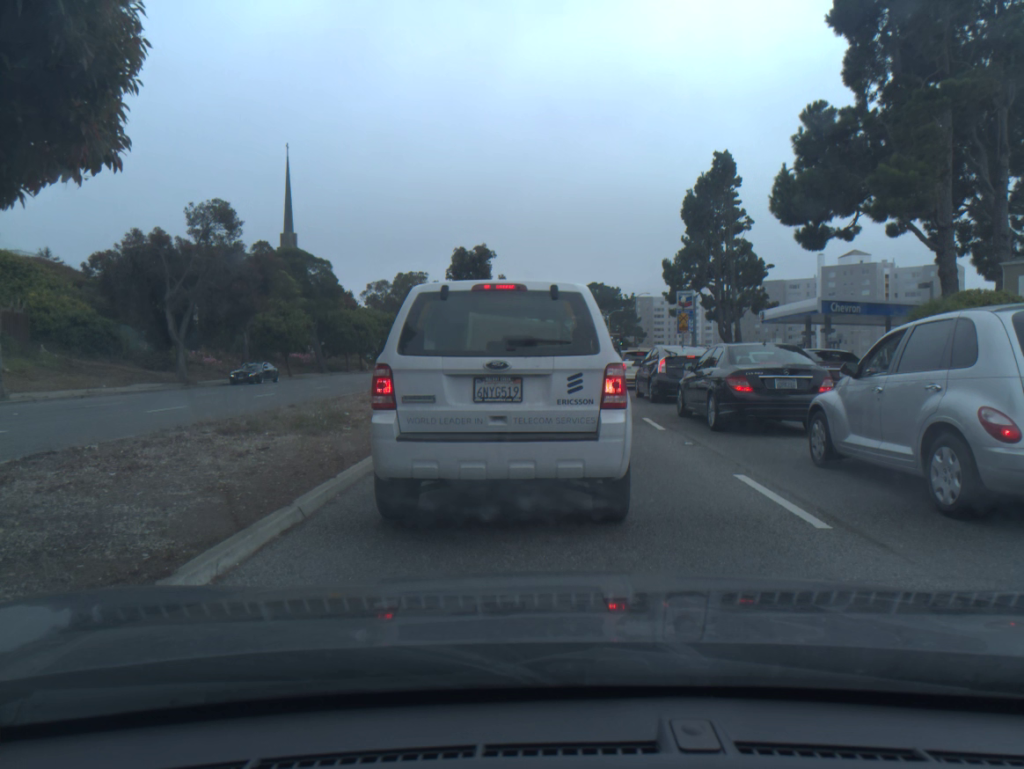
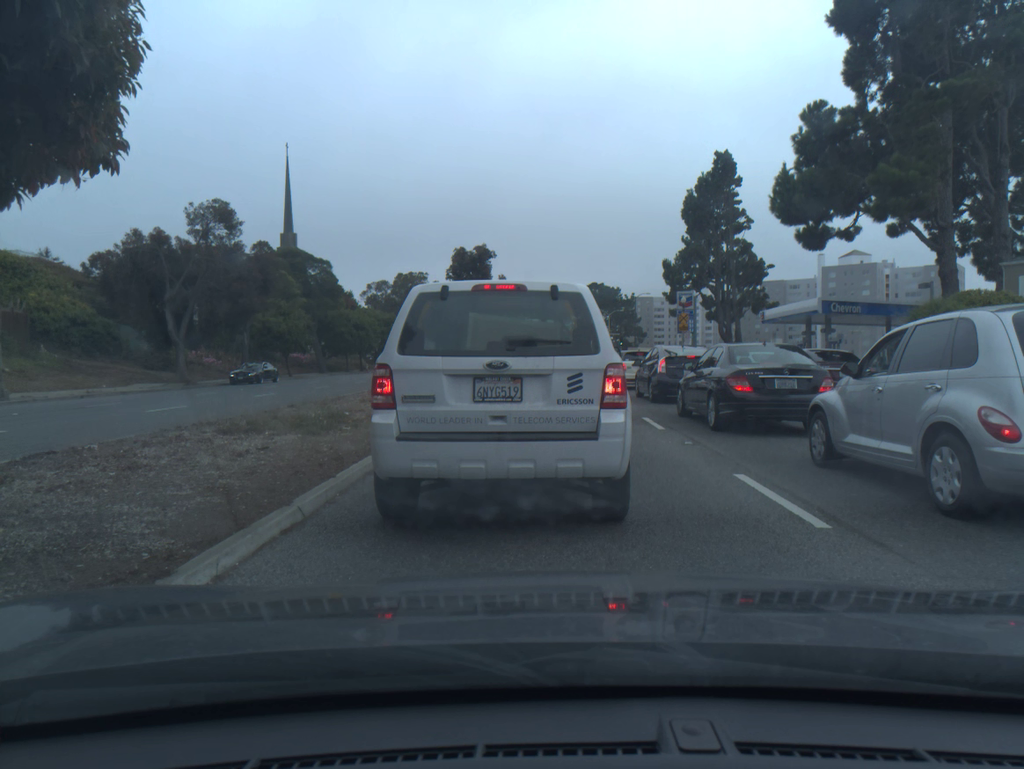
(0.0, 0.0) m; 0°
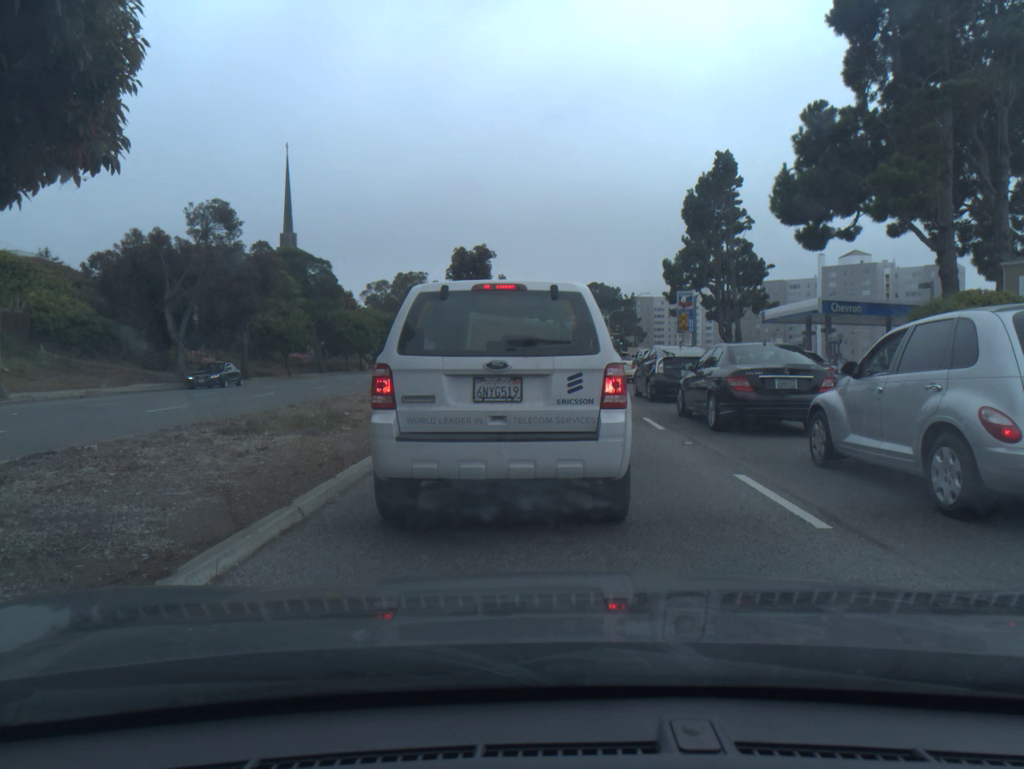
(0.0, 0.0) m; 0°
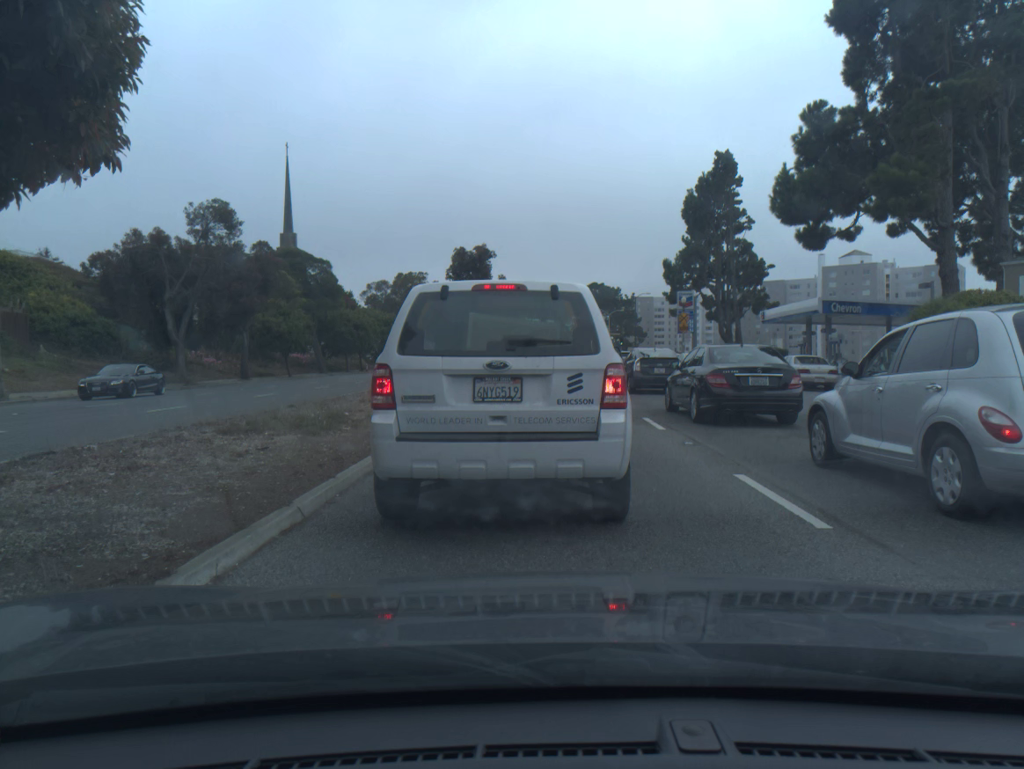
(0.0, 0.0) m; 0°
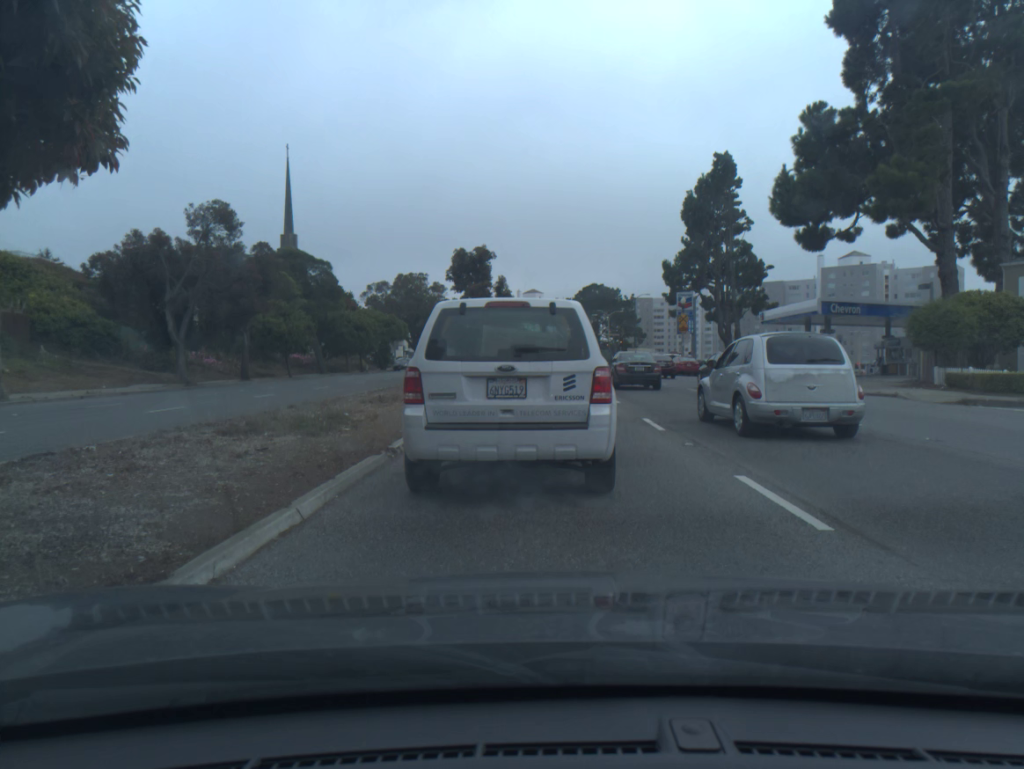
(+0.1, -0.1) m; 0°
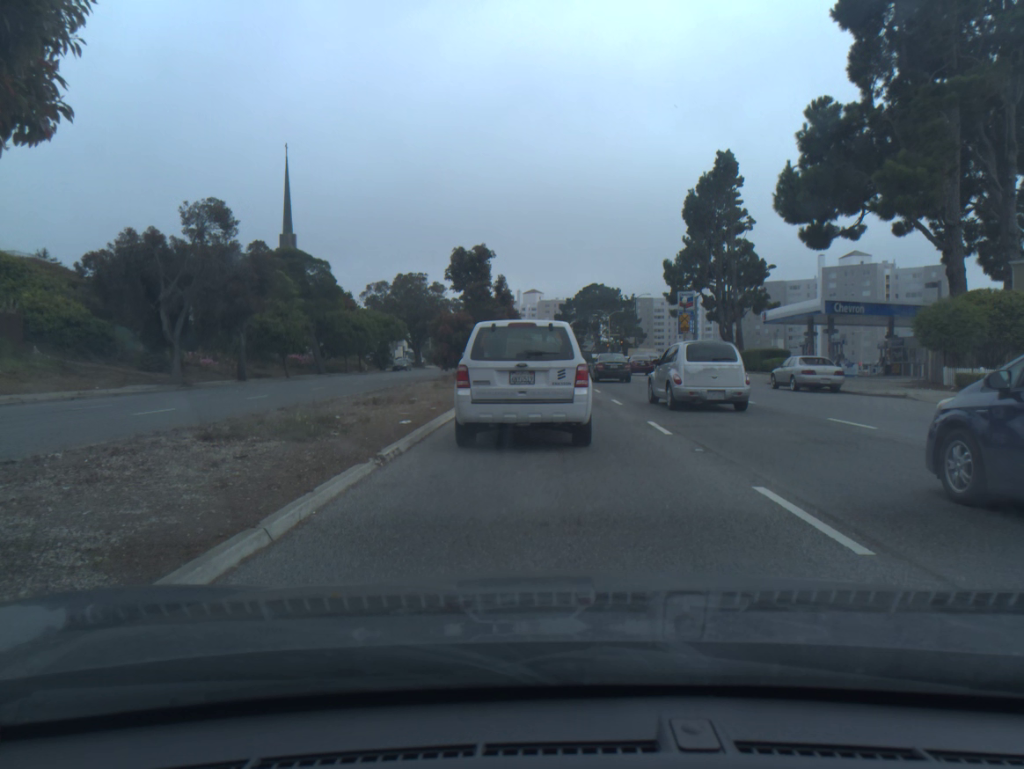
(0.0, +0.6) m; 0°
